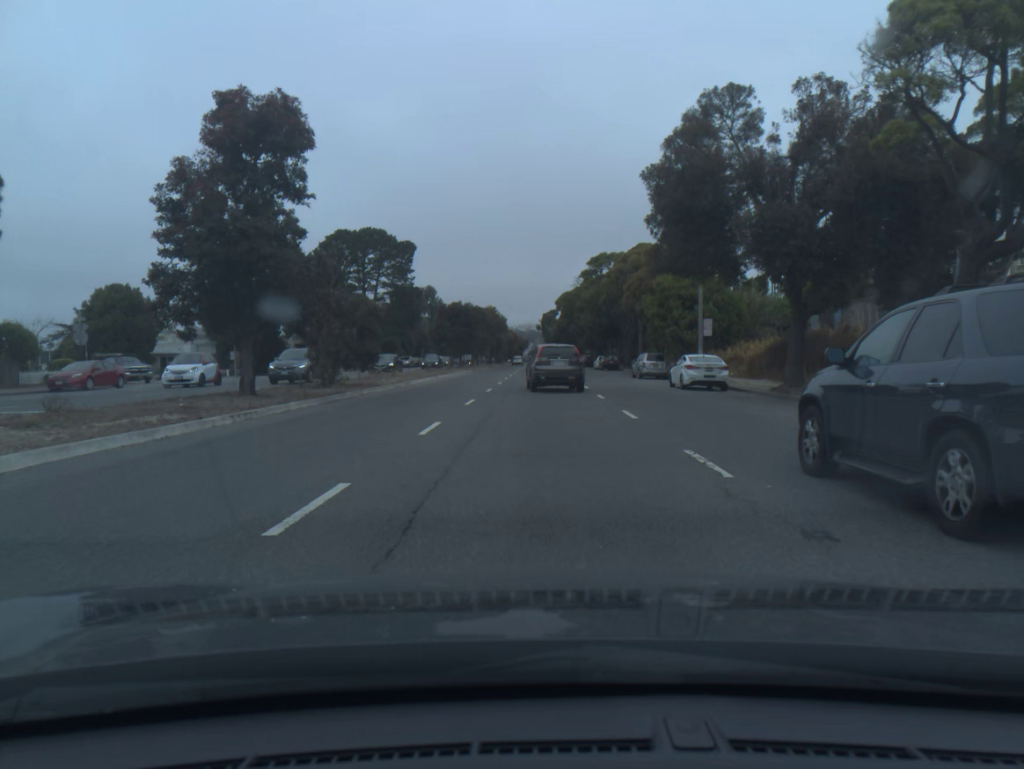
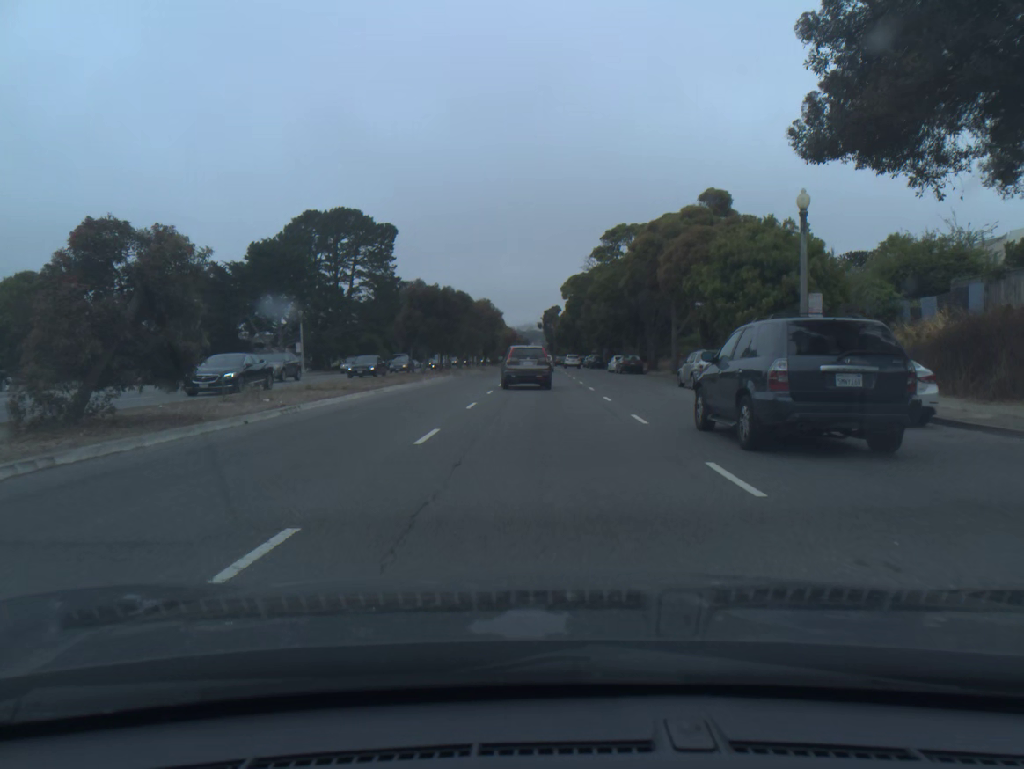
(0.0, +15.8) m; 0°
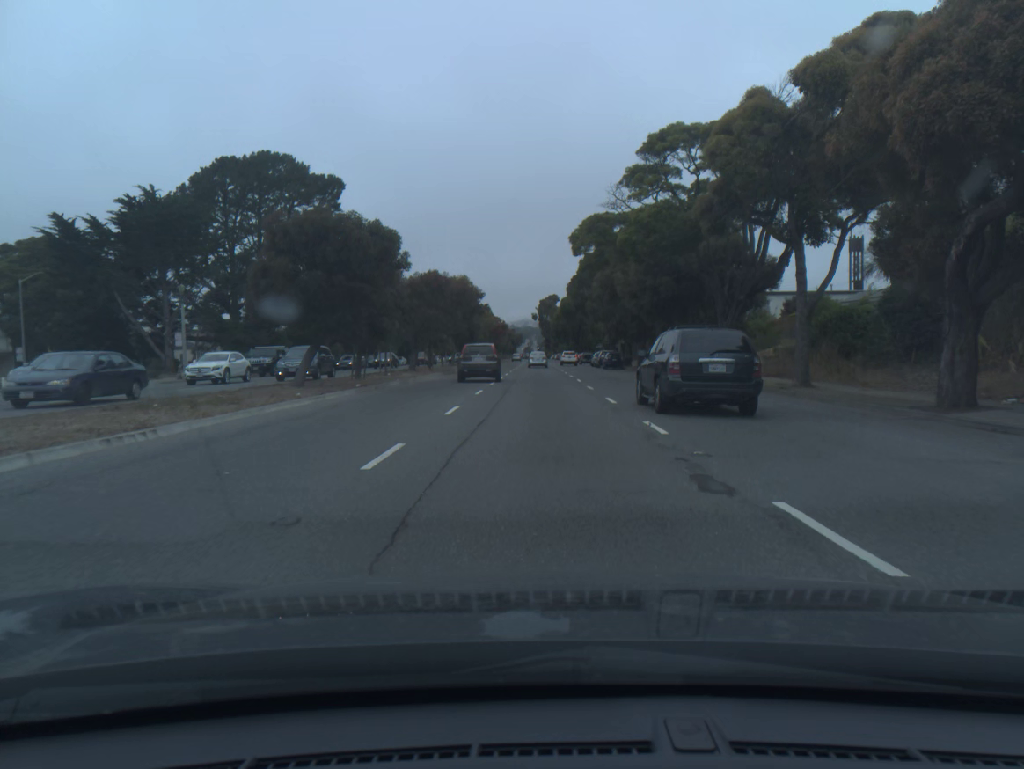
(0.0, +24.8) m; 0°
